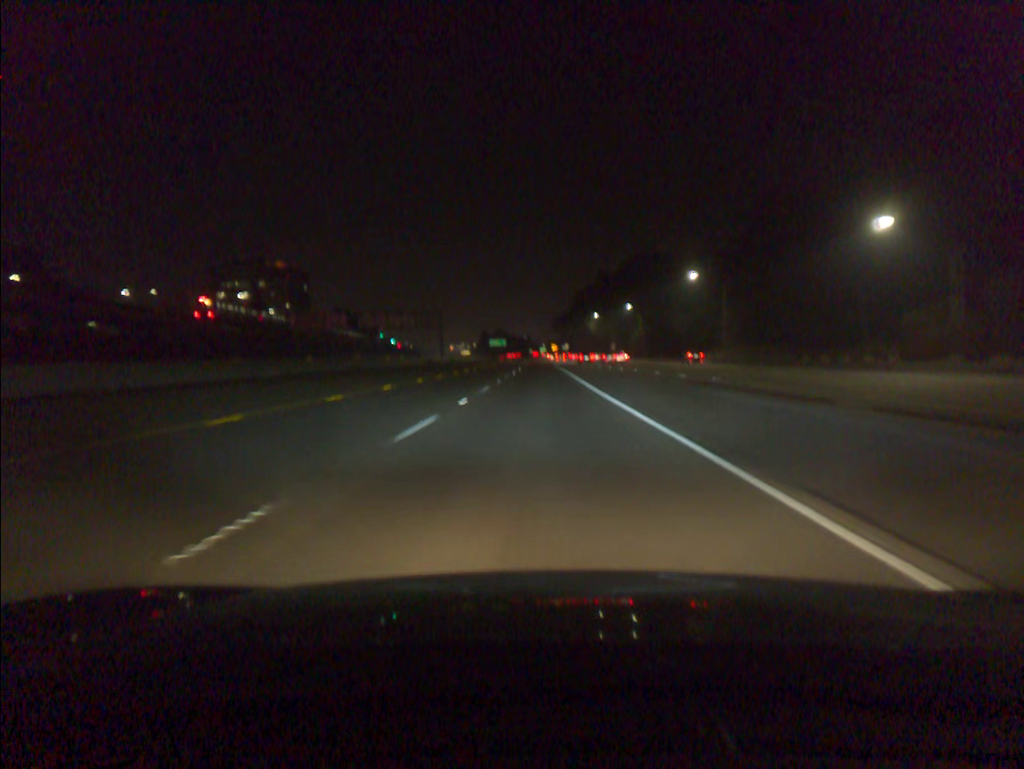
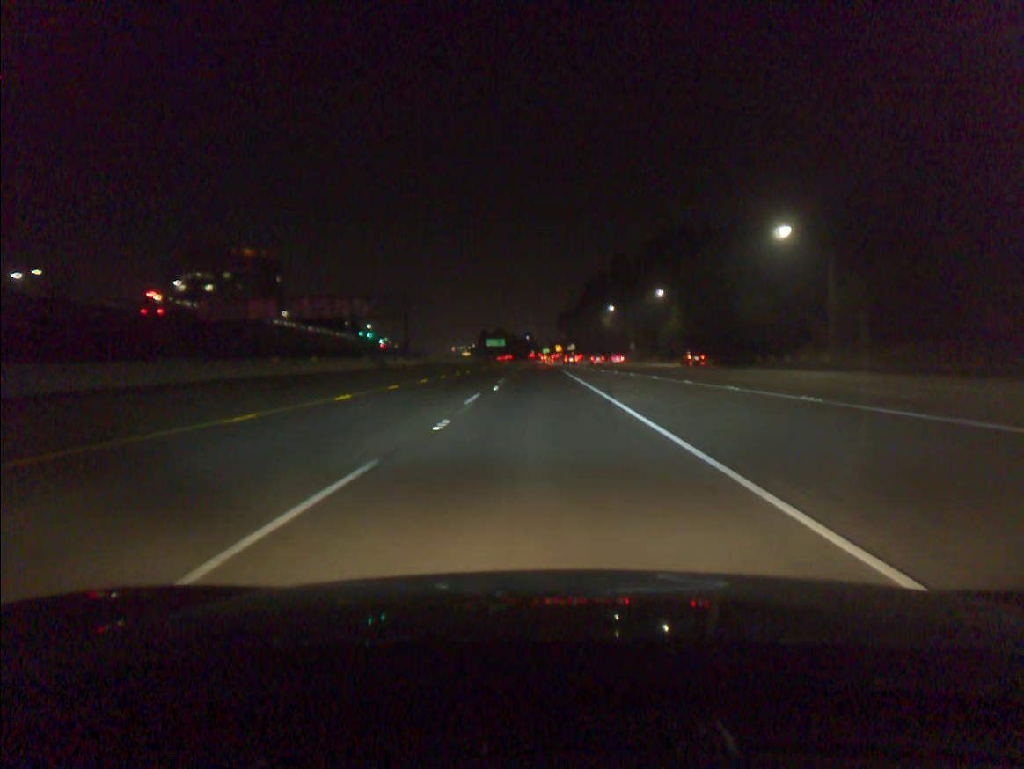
(-0.1, +36.8) m; 0°
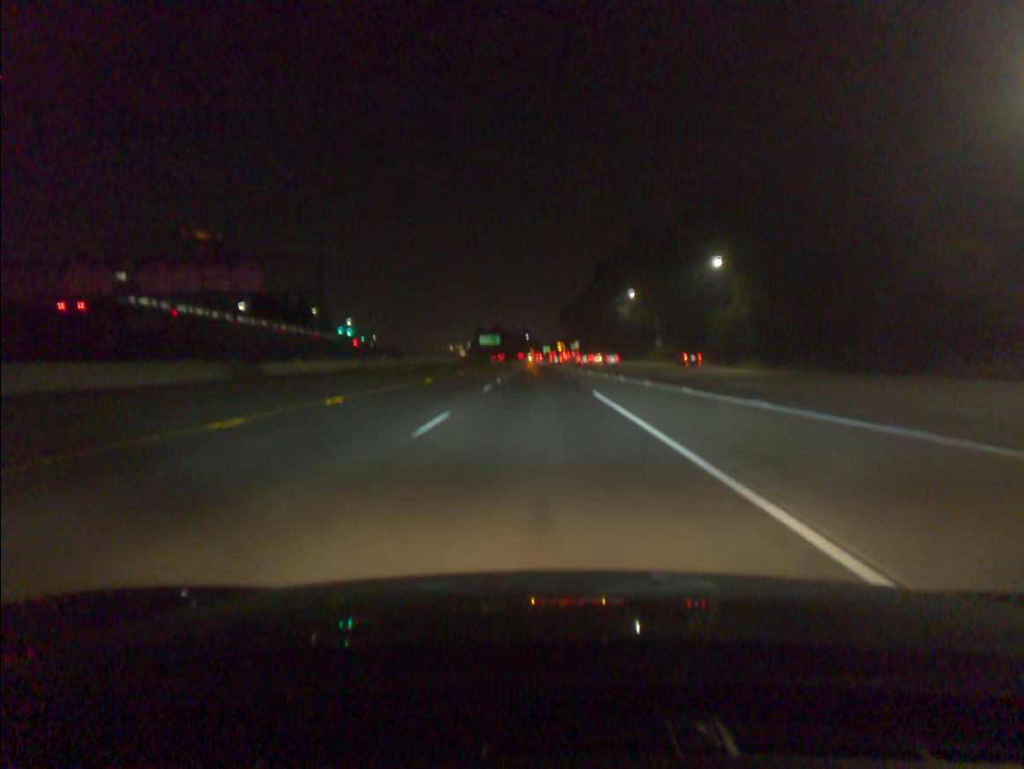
(0.0, +36.8) m; 0°
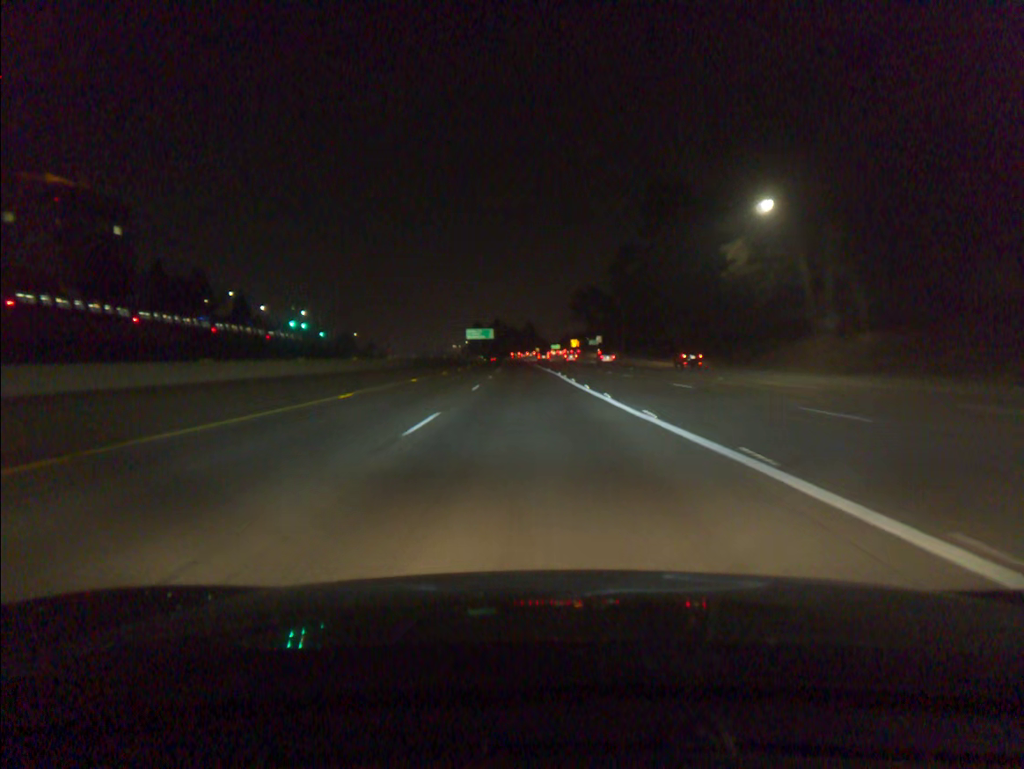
(-0.3, +73.2) m; -1°
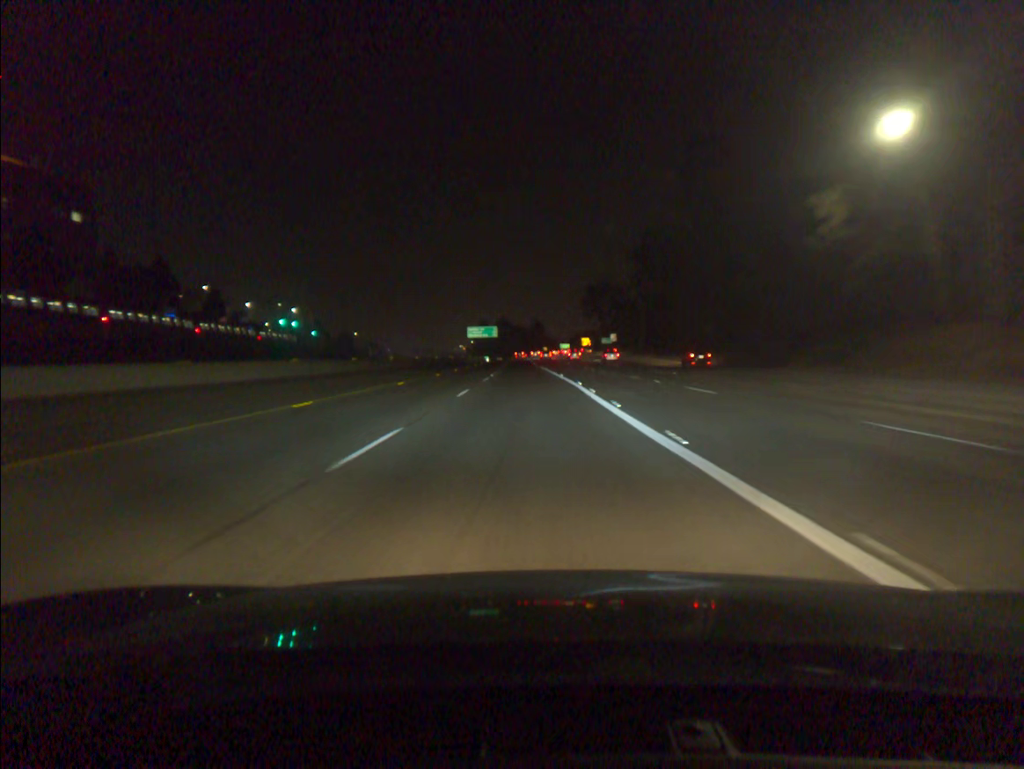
(-0.1, +18.2) m; -1°
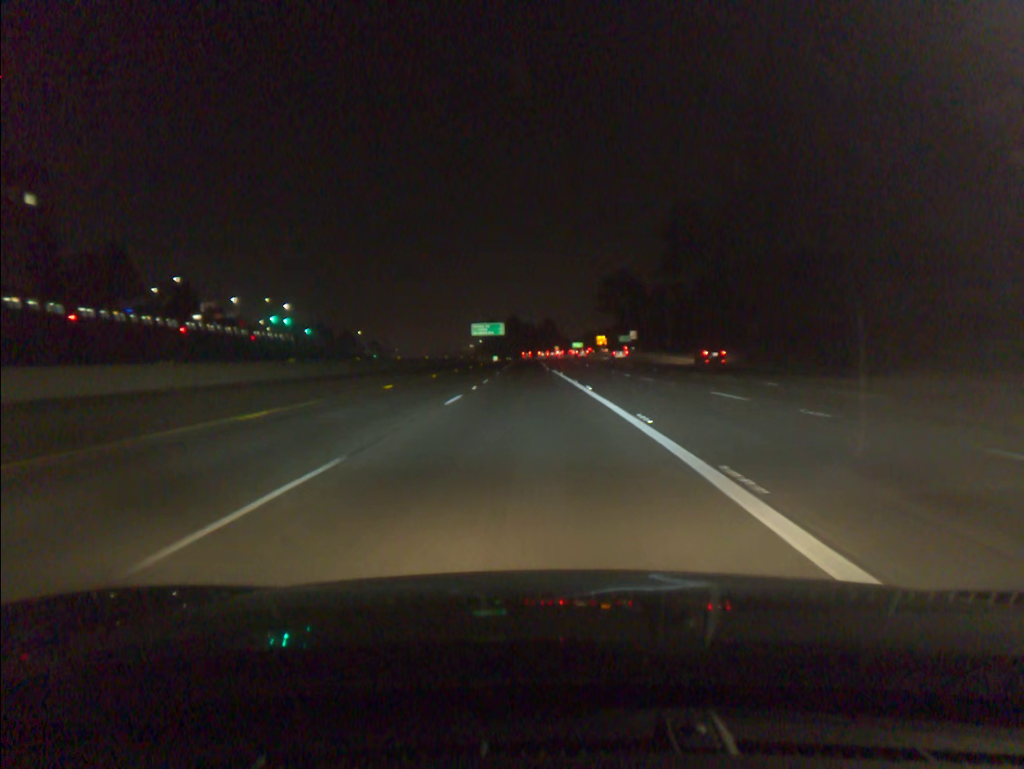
(-0.1, +18.2) m; -1°
